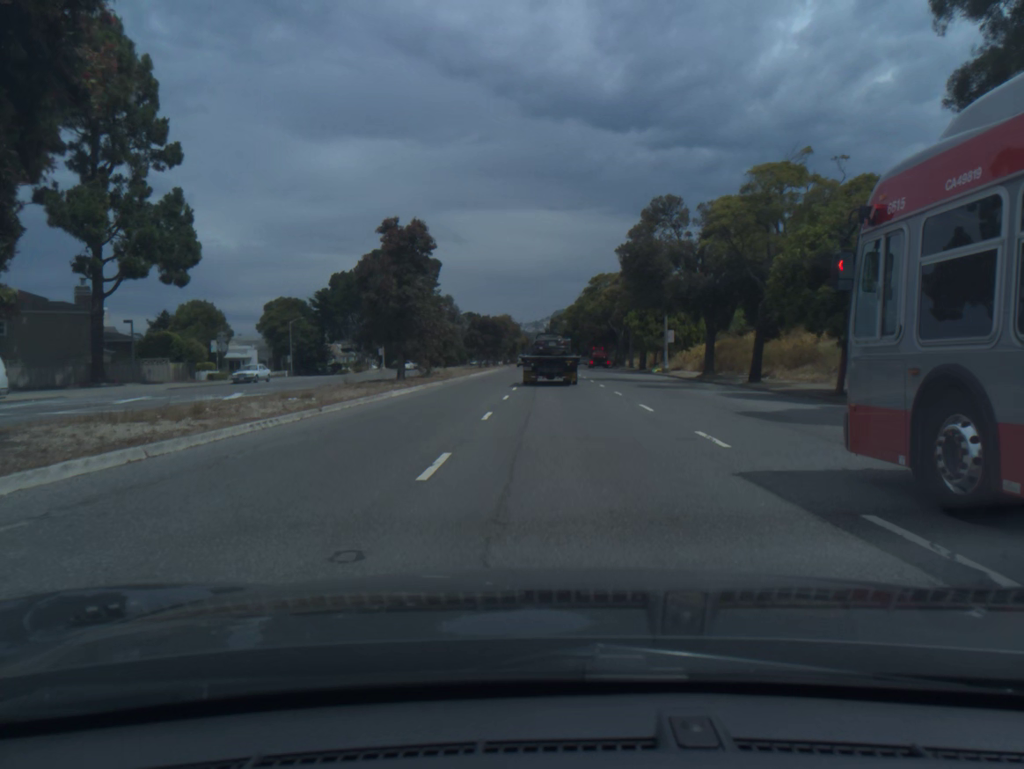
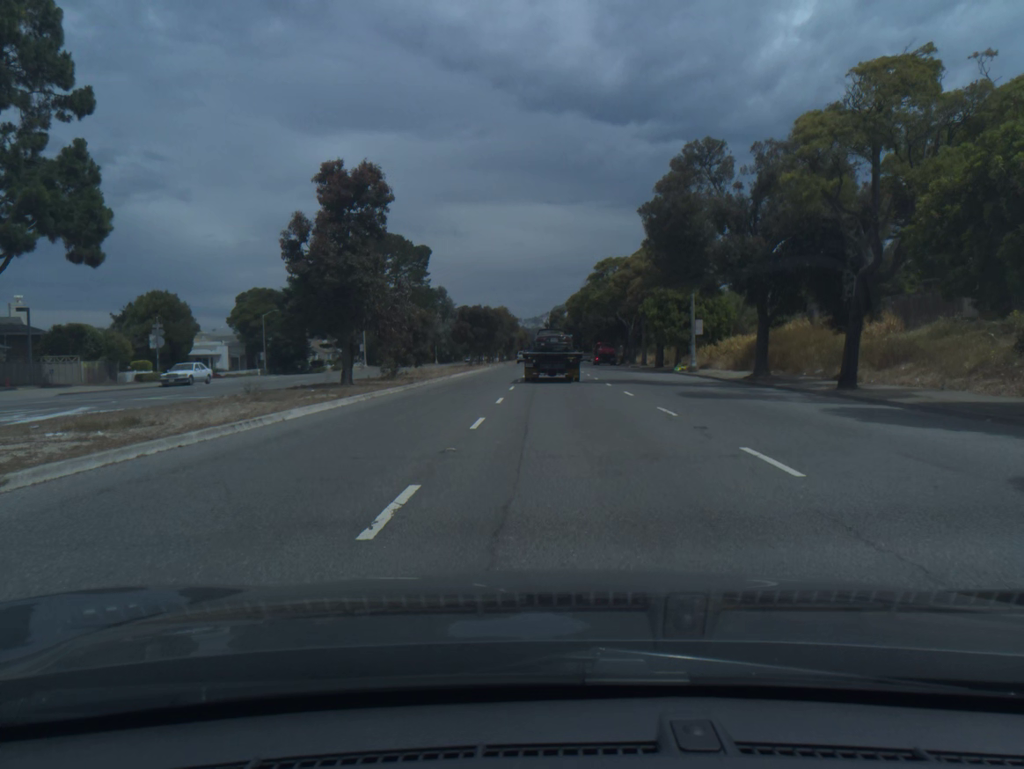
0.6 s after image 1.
(0.0, +10.1) m; 0°
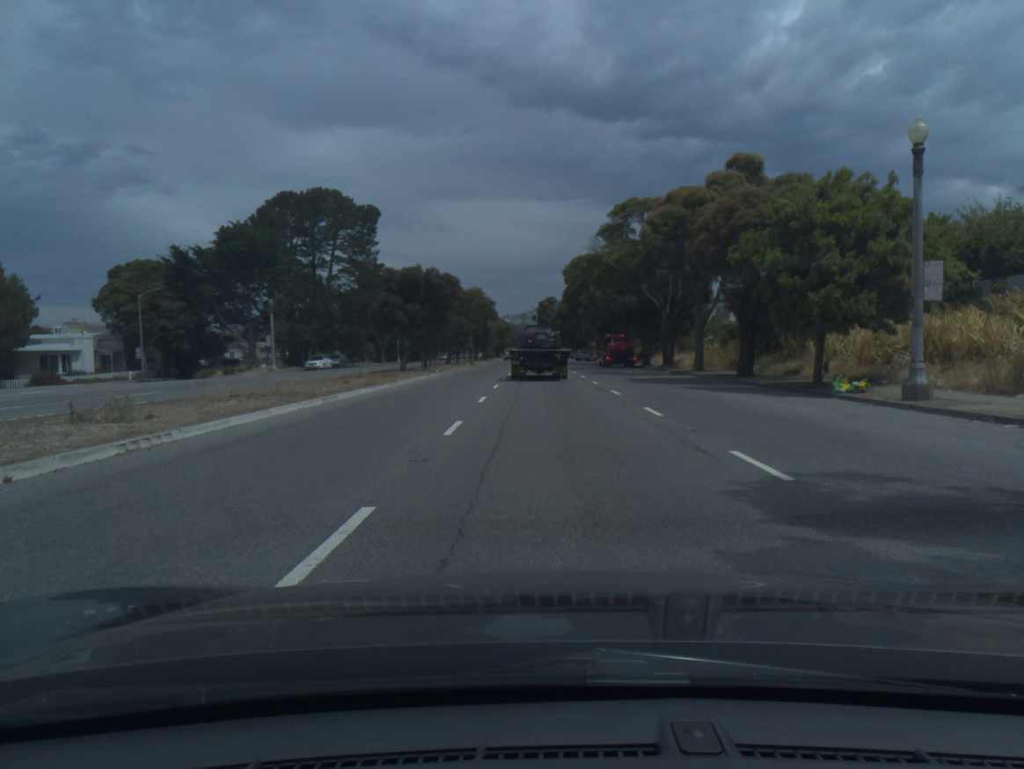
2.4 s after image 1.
(+0.2, +30.1) m; +1°
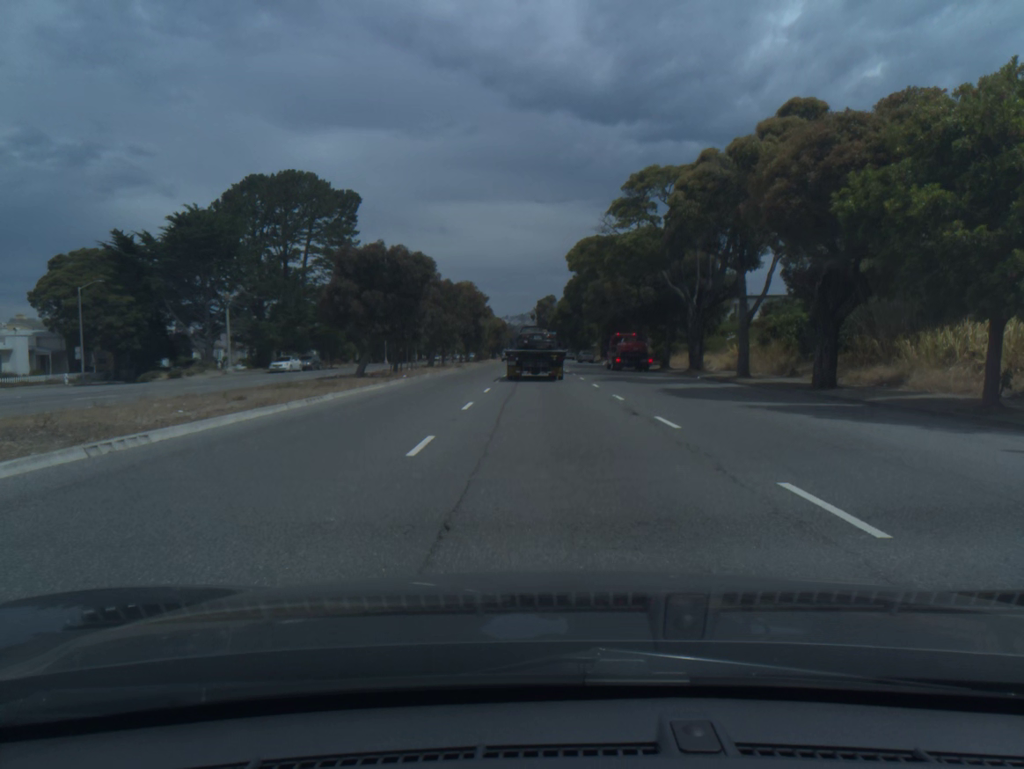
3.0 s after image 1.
(0.0, +9.7) m; 0°
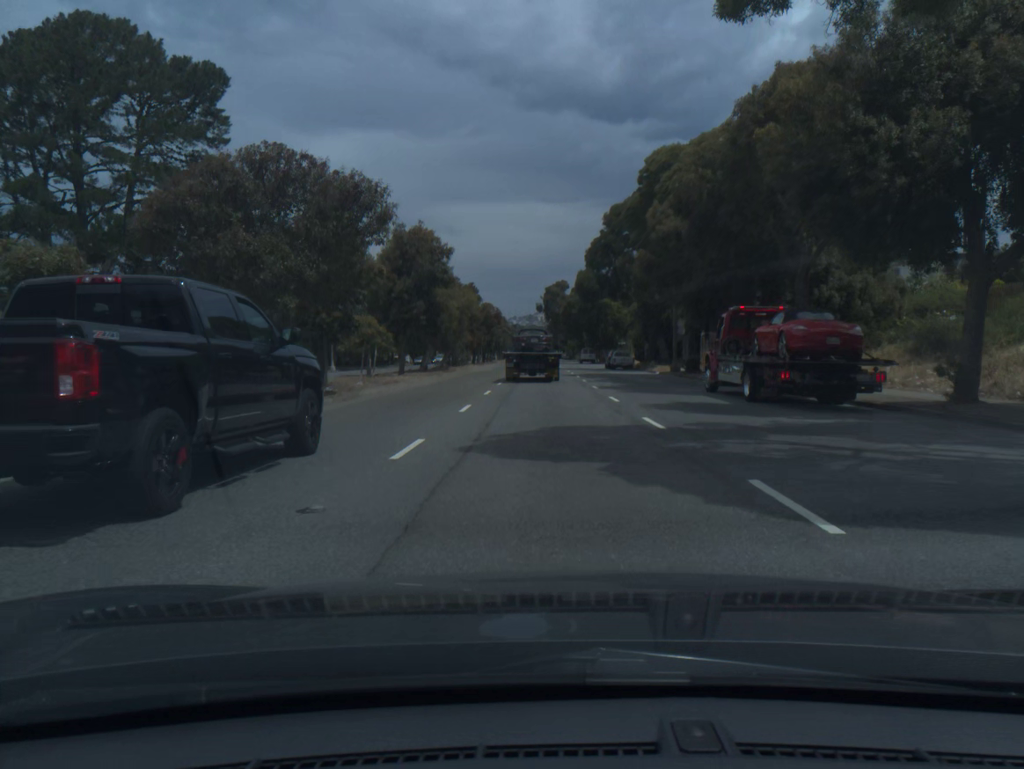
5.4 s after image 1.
(-0.1, +36.9) m; -1°
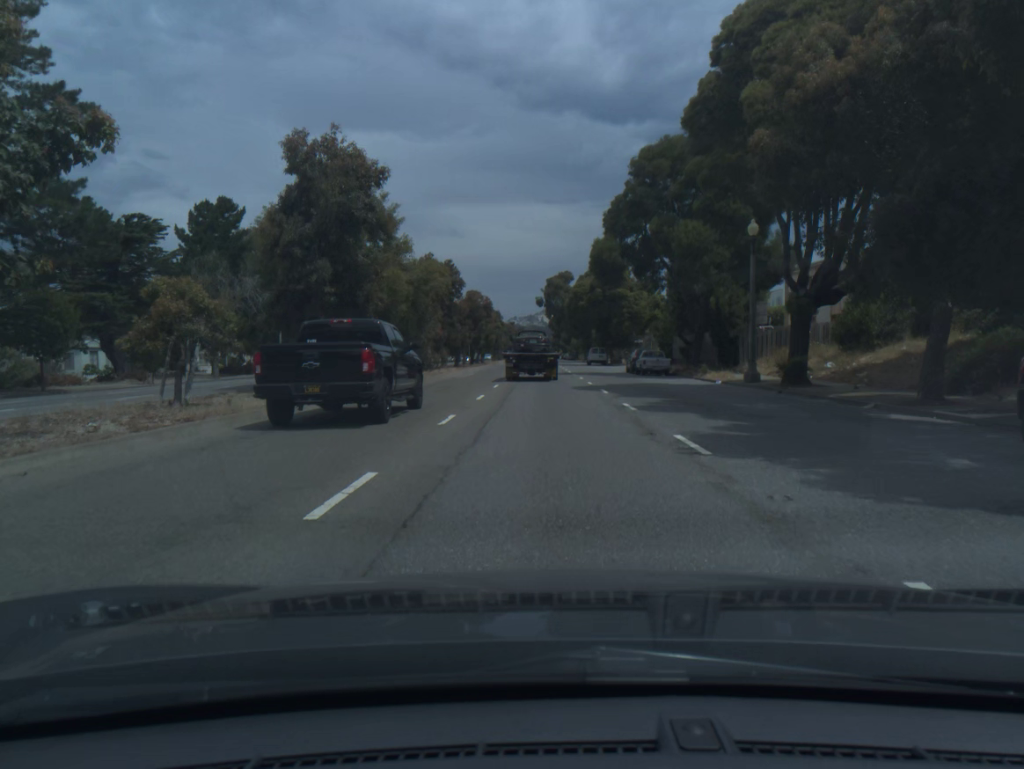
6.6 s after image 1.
(0.0, +18.1) m; 0°
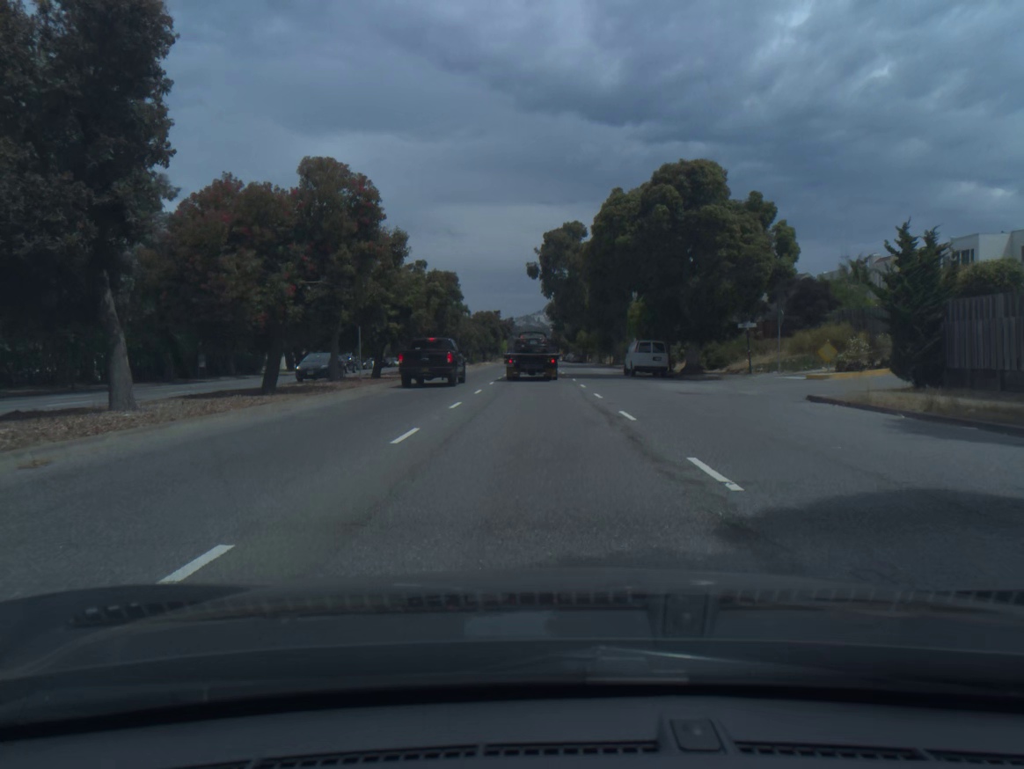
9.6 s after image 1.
(+0.2, +46.5) m; 0°
